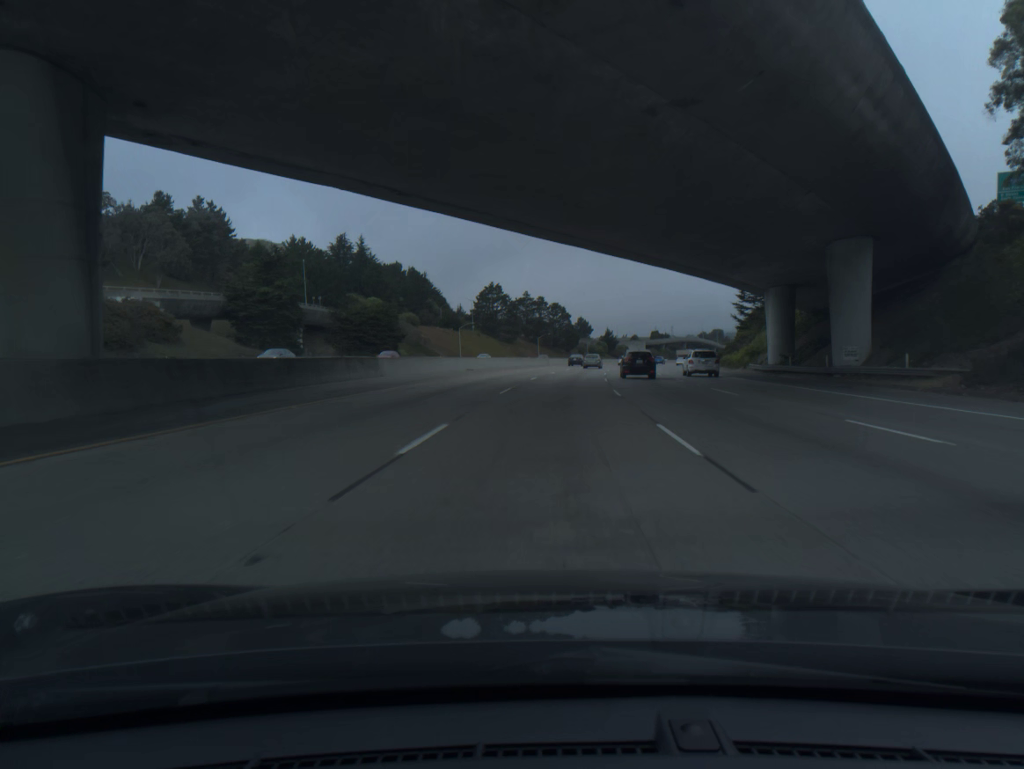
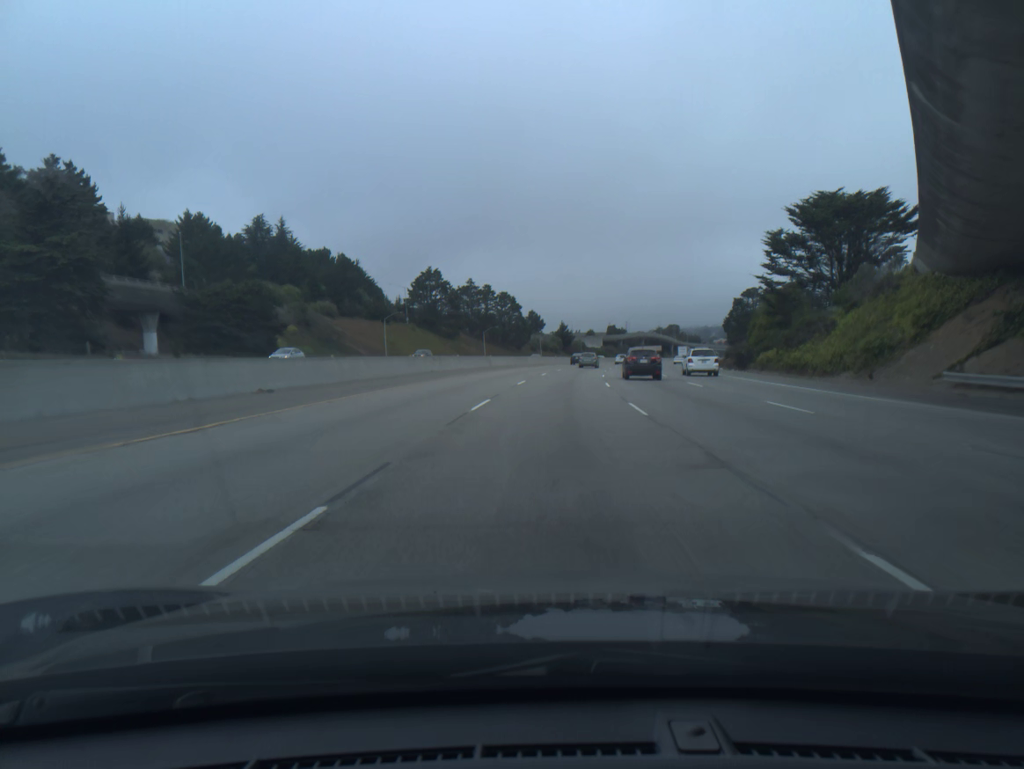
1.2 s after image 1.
(+1.1, +36.0) m; +3°
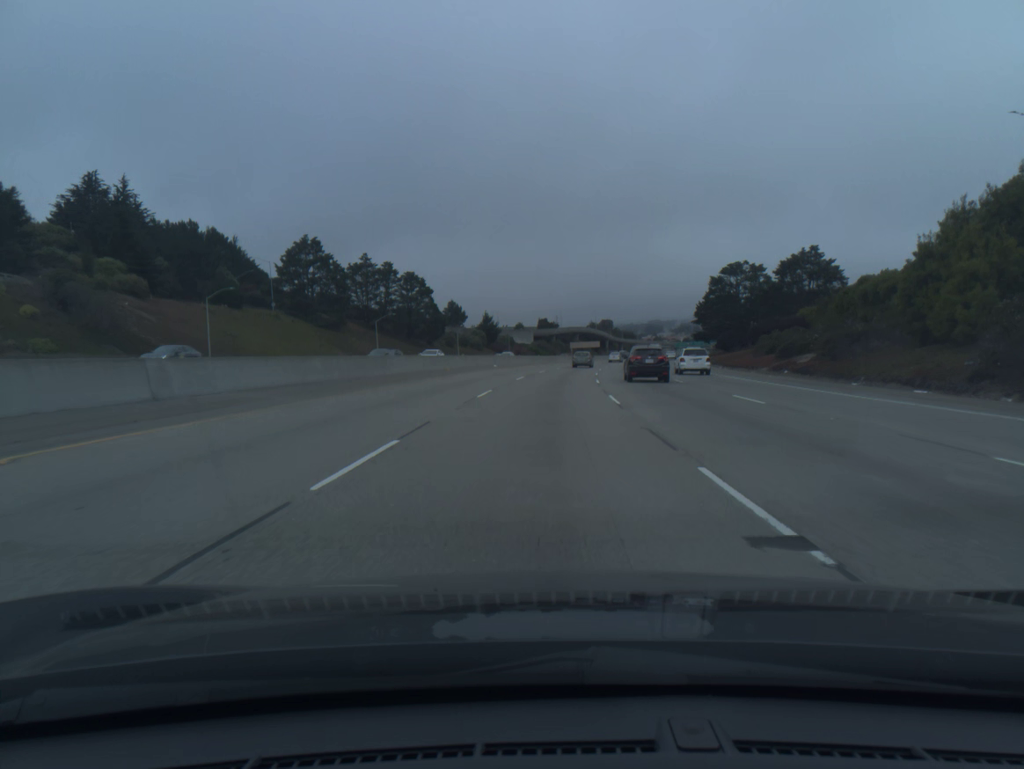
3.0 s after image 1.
(+2.7, +53.7) m; +5°
